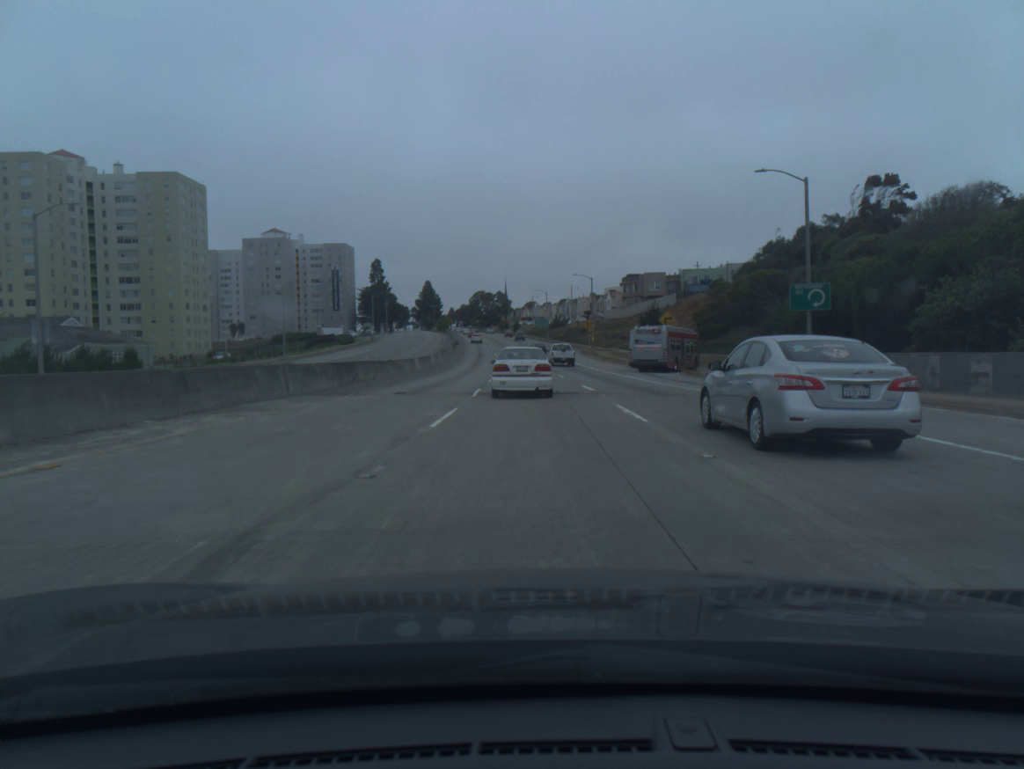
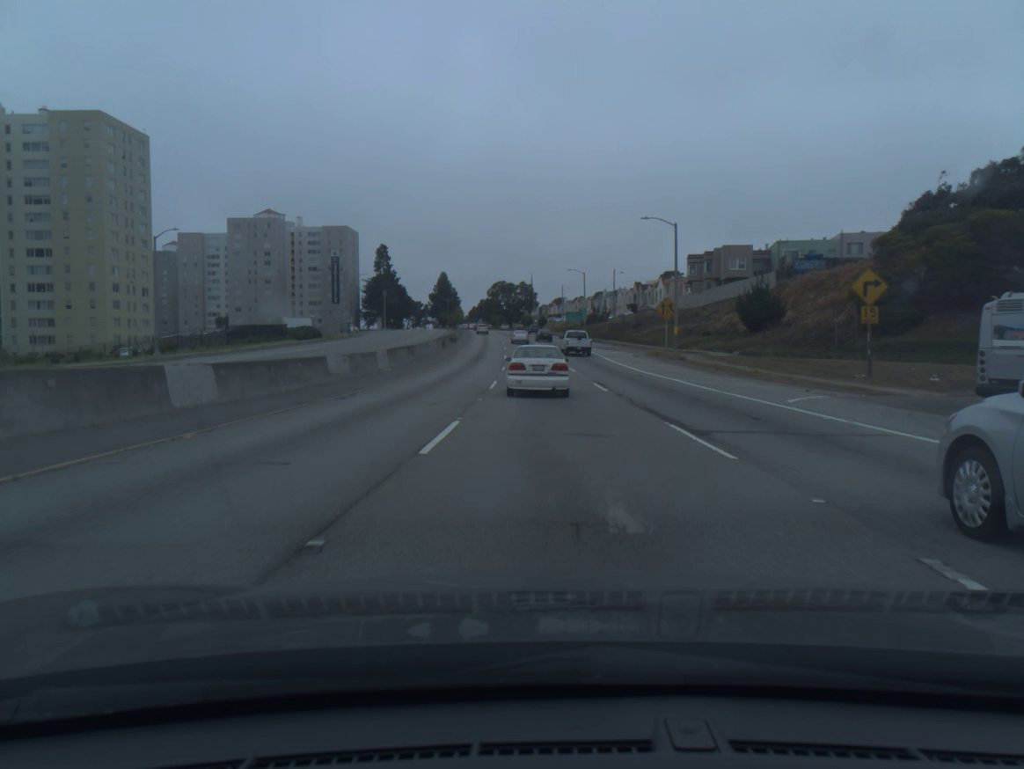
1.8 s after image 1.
(-1.0, +39.8) m; -2°
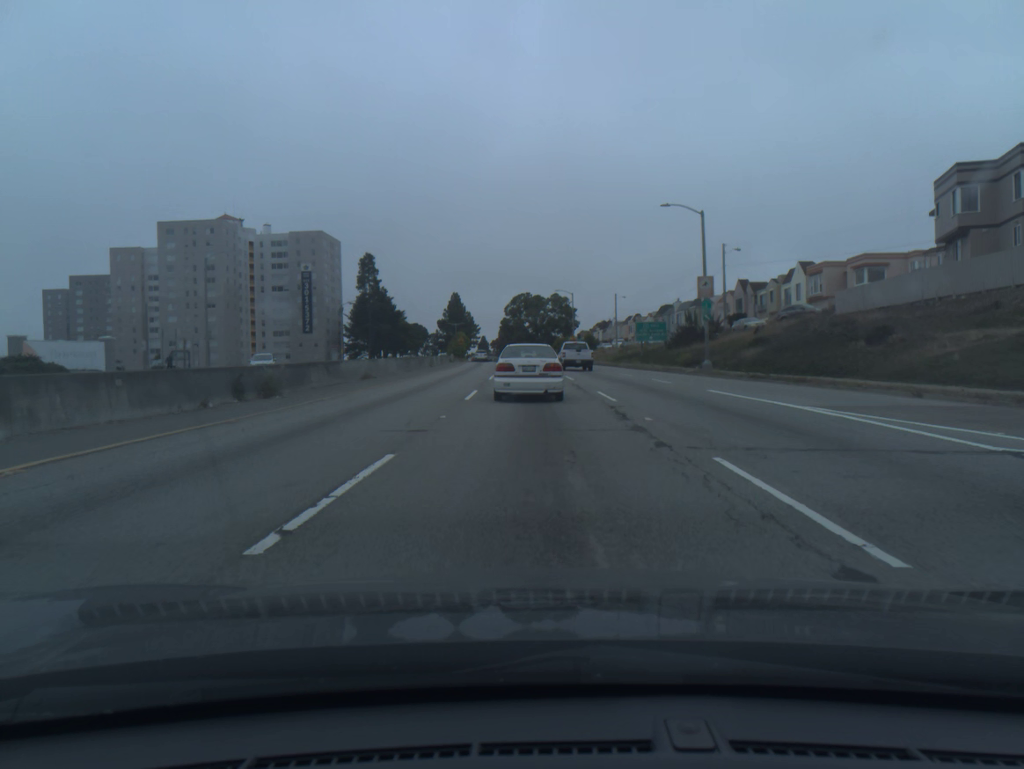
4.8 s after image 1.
(-0.9, +64.3) m; -2°
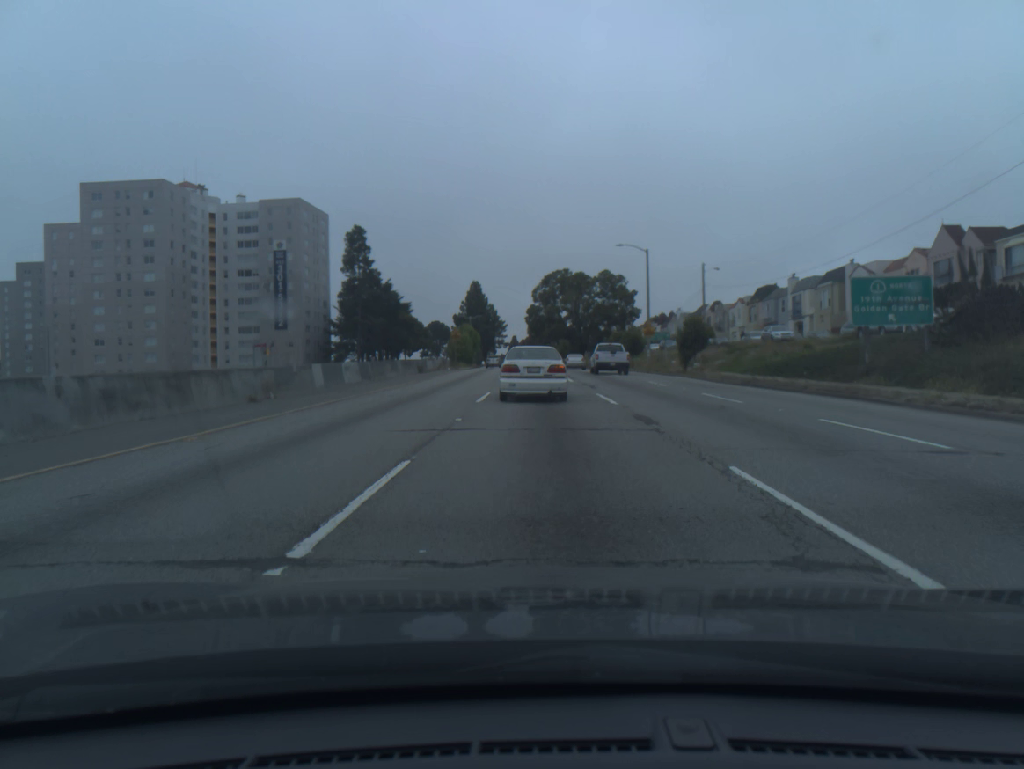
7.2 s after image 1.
(-1.0, +44.8) m; -3°
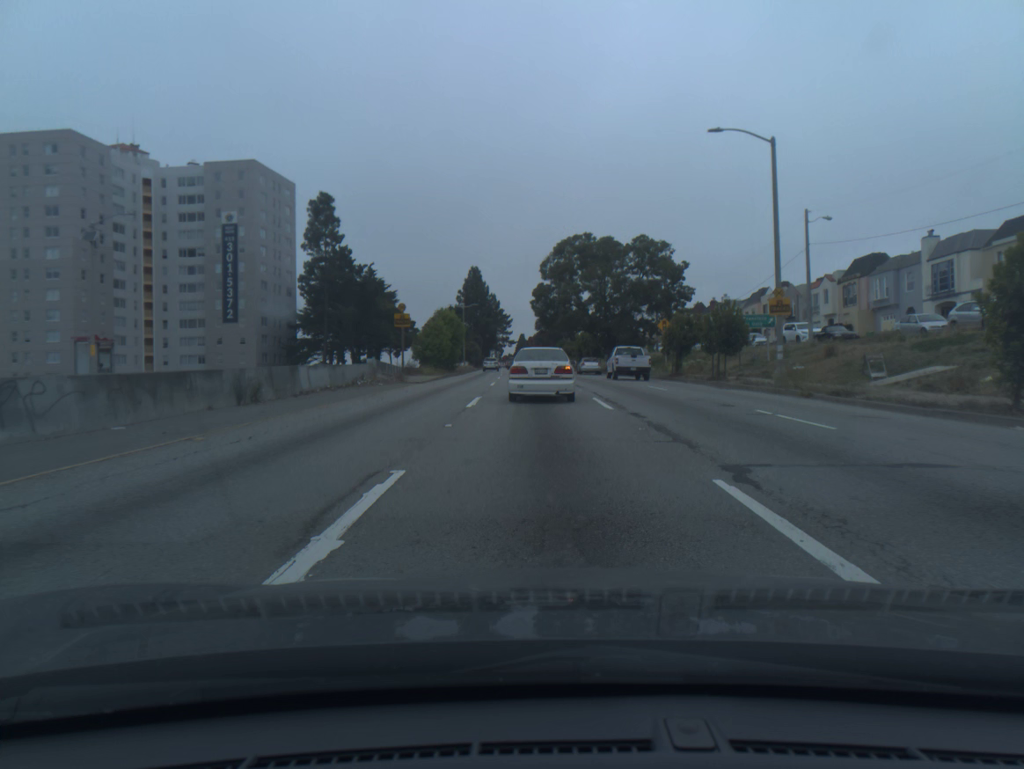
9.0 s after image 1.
(-0.2, +30.6) m; -1°
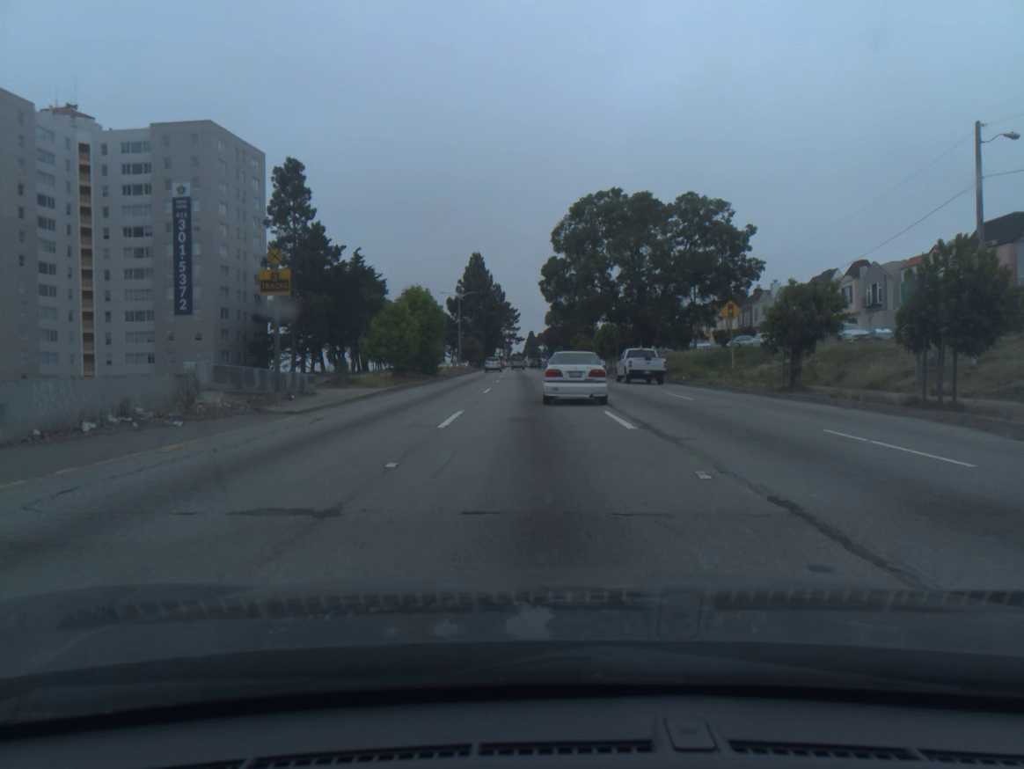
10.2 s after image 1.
(-0.1, +19.2) m; -1°
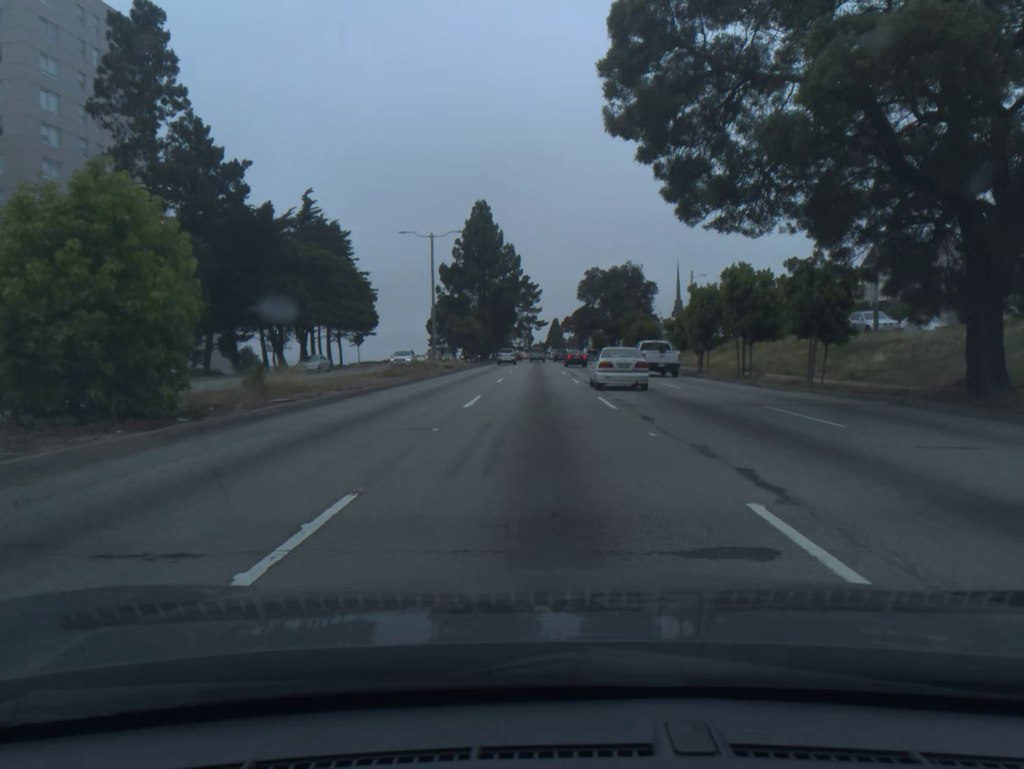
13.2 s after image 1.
(-0.6, +41.0) m; -2°
